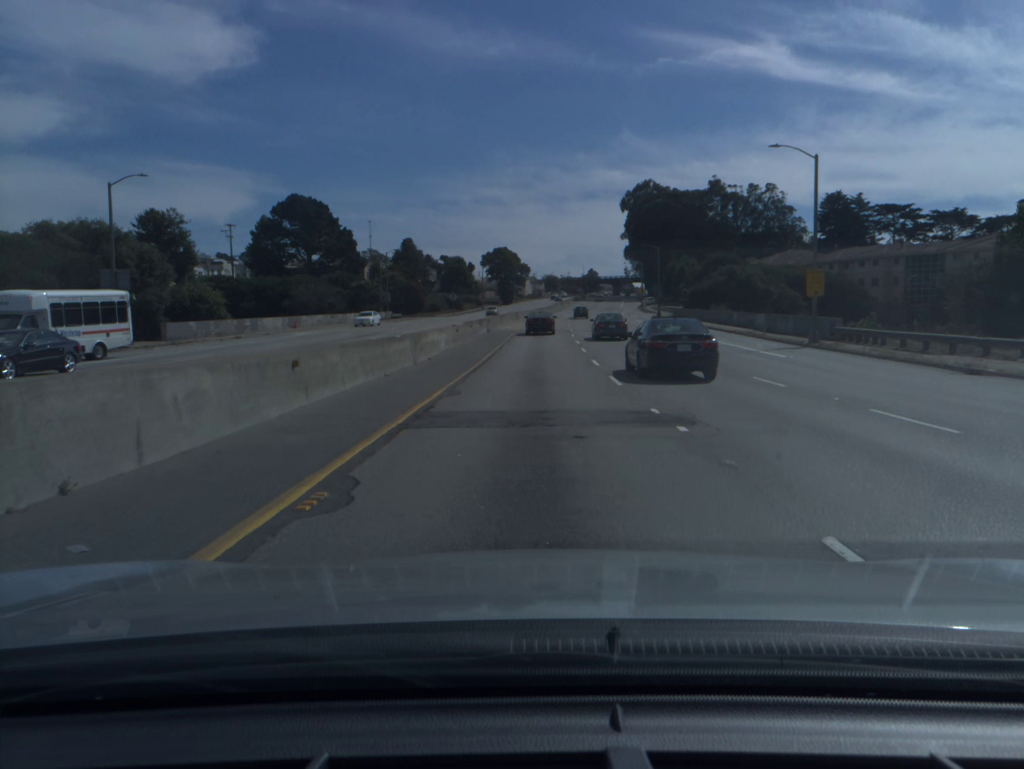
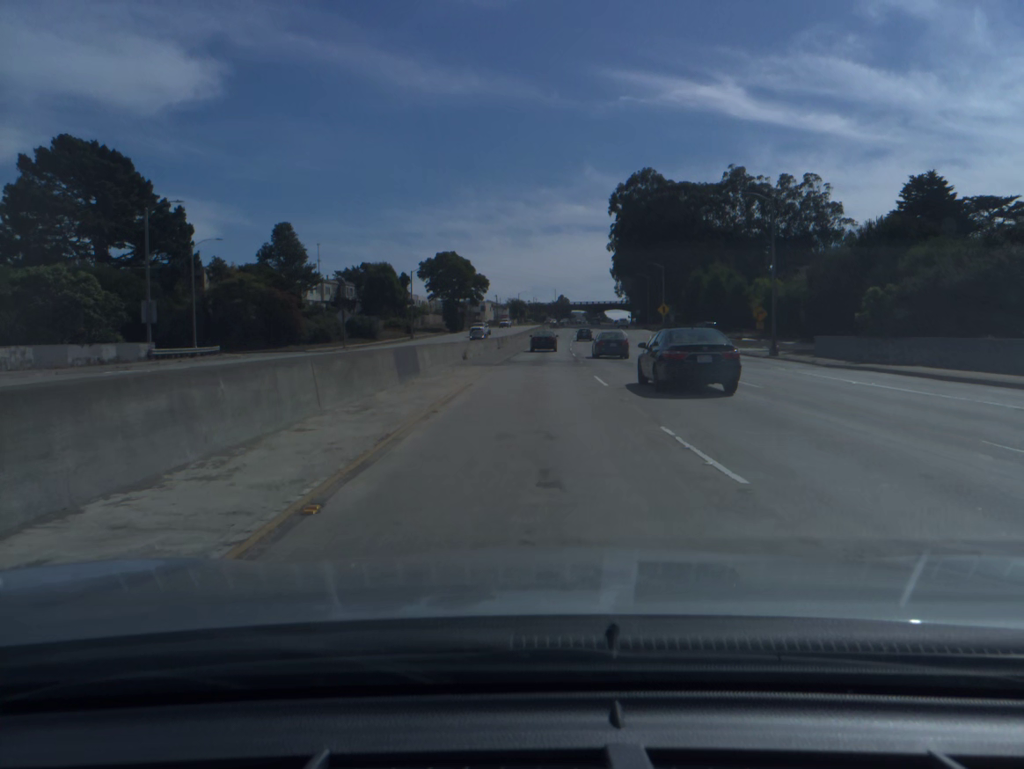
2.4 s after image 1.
(+1.4, +62.9) m; +3°
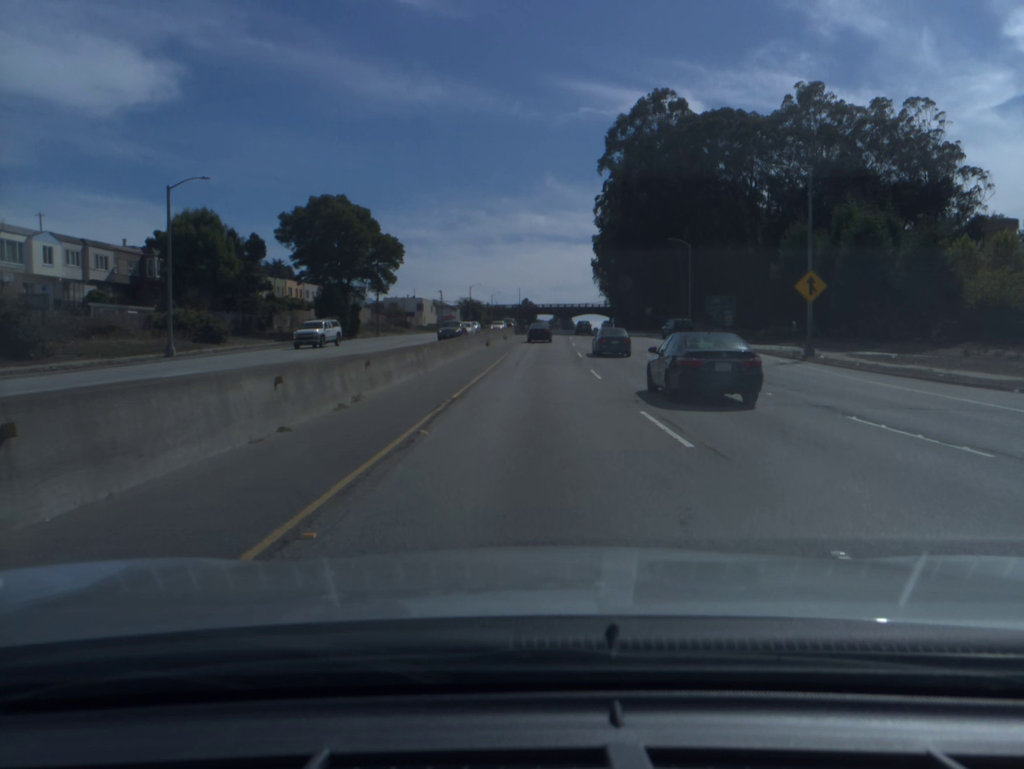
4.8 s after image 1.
(+1.5, +64.1) m; +3°
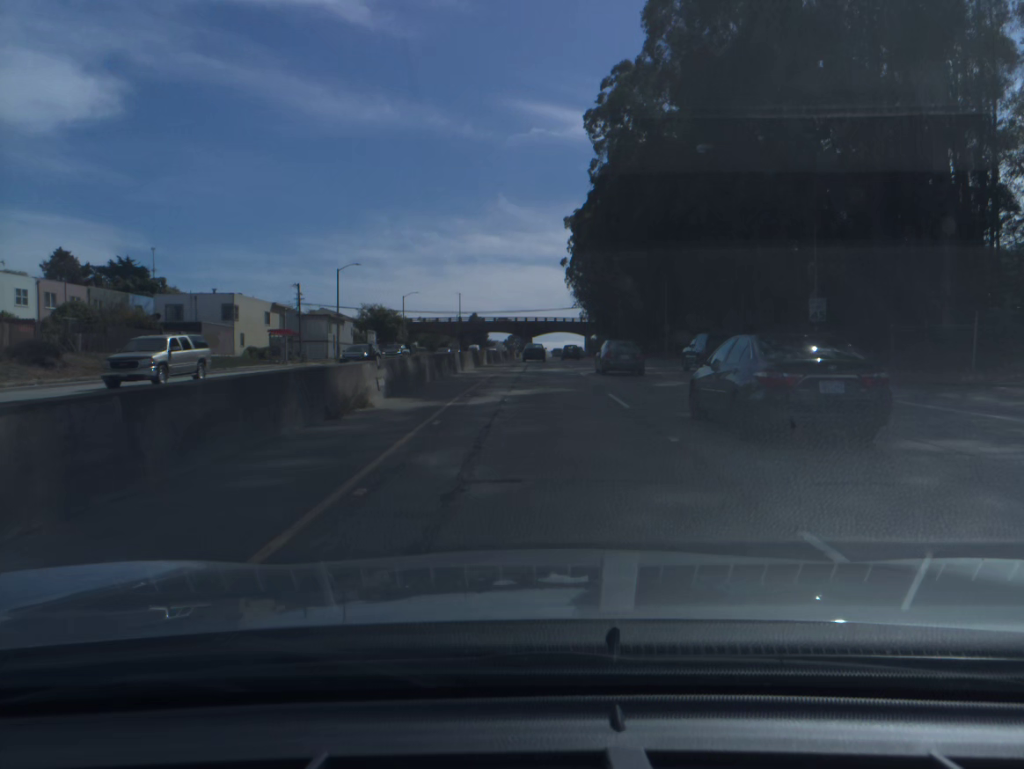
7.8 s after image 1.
(+2.7, +82.4) m; +3°
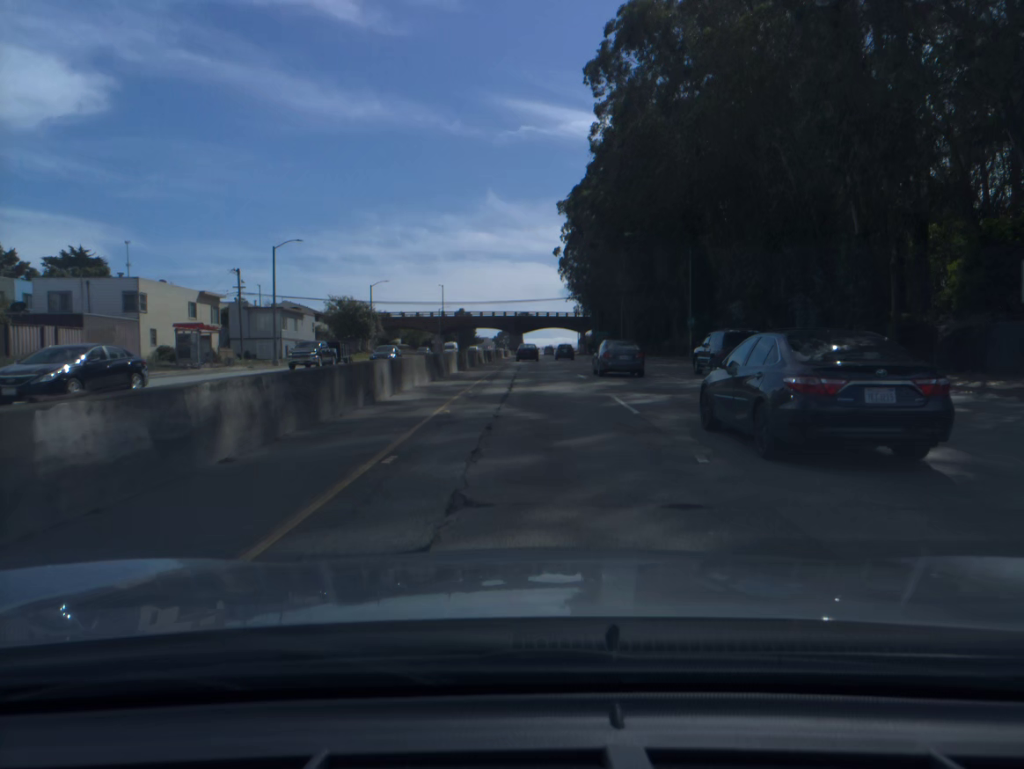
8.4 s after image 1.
(+0.1, +16.6) m; +1°
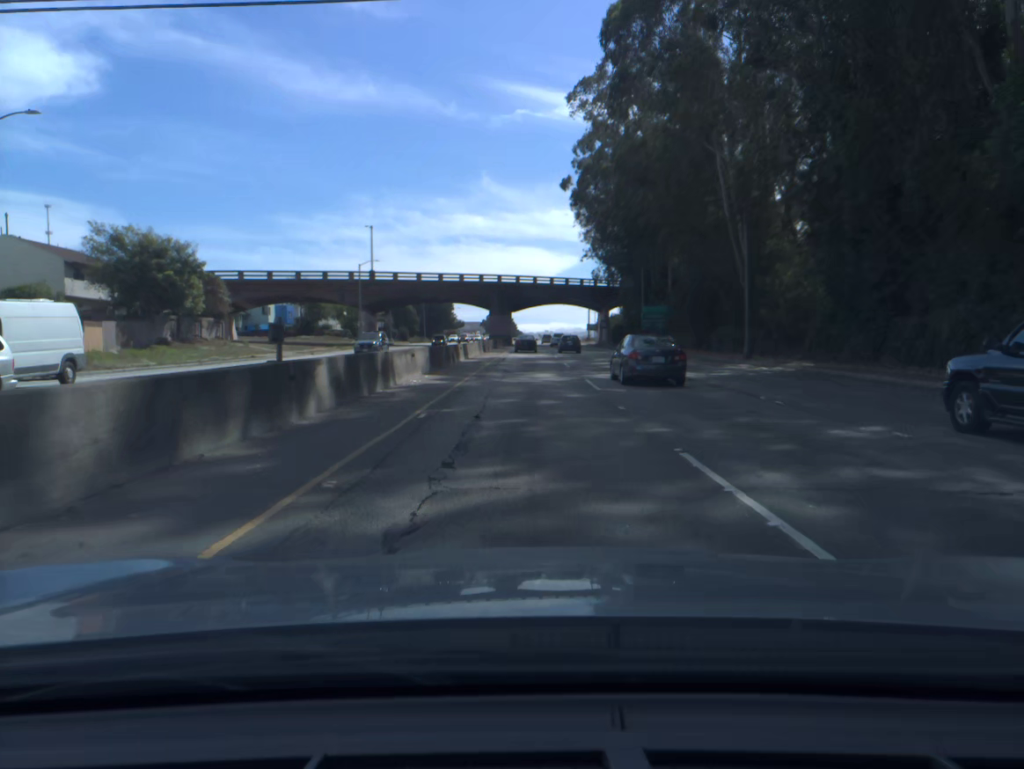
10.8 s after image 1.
(+0.7, +68.0) m; 0°
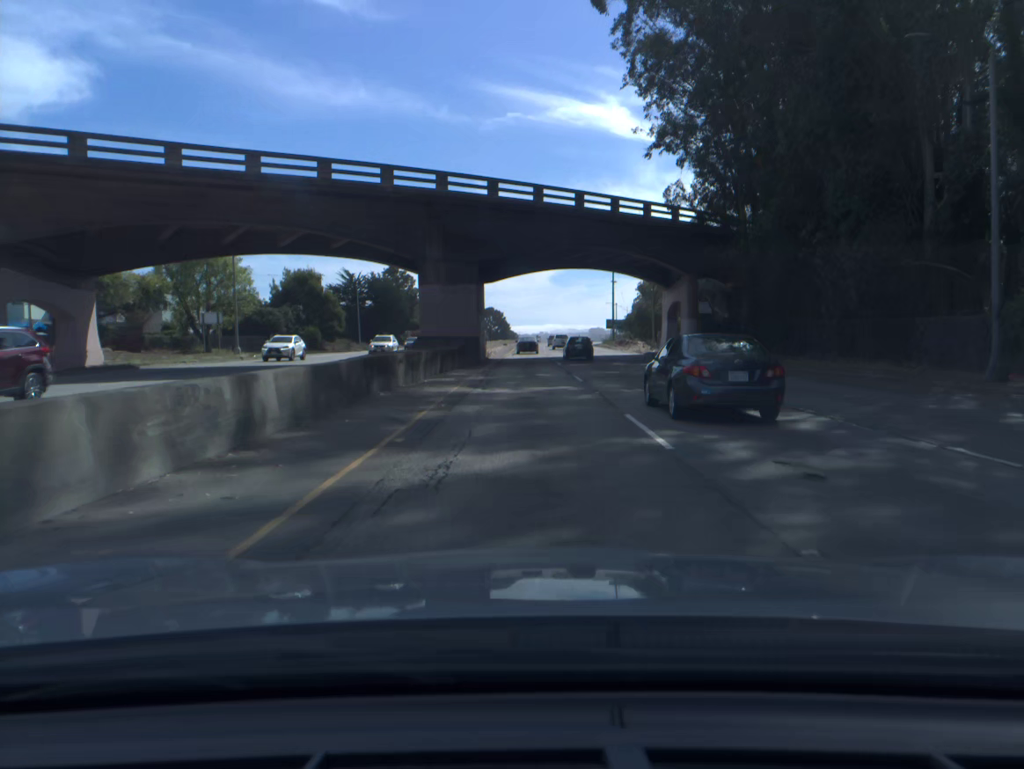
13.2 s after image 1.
(+0.2, +69.5) m; 0°
